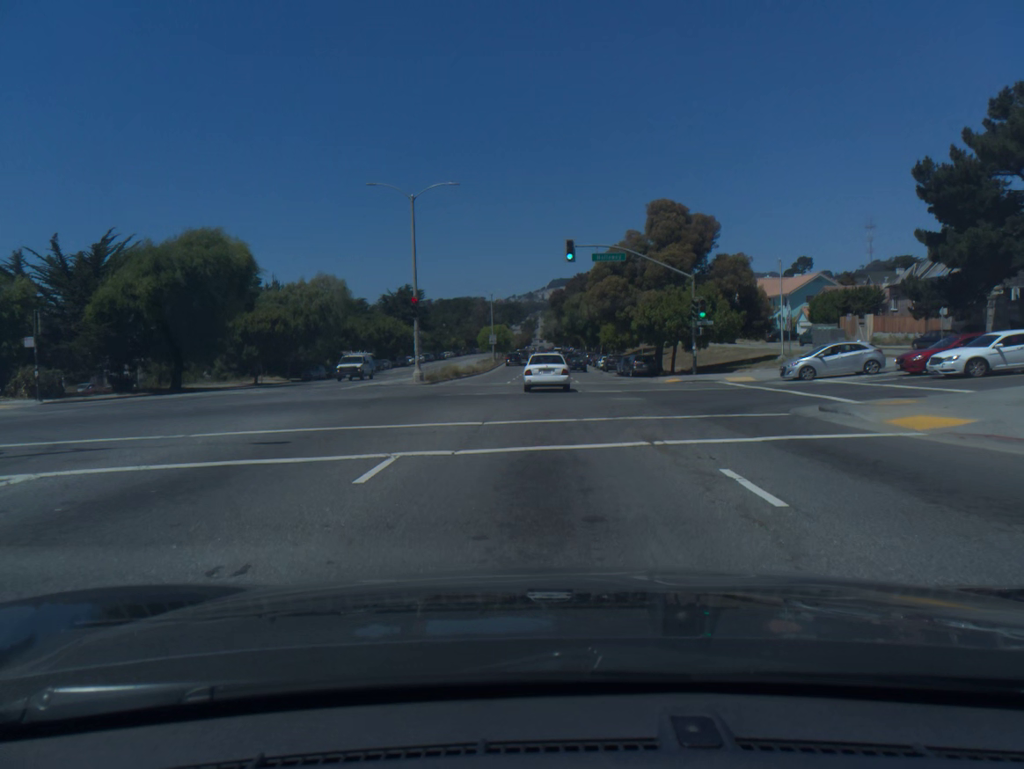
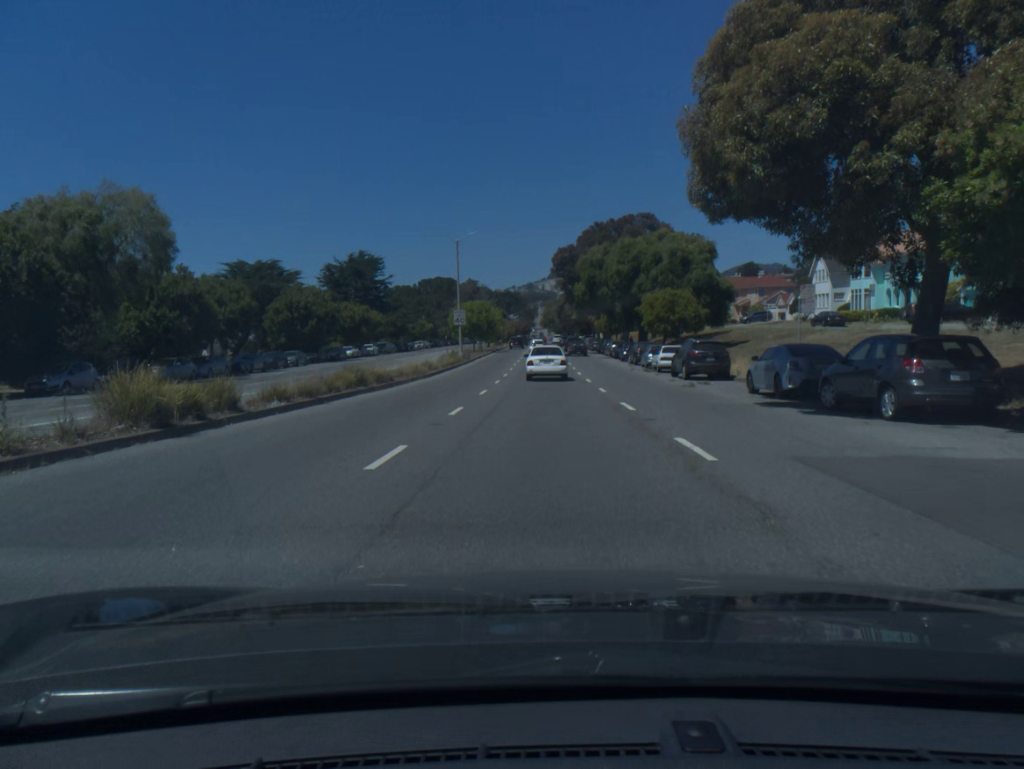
(0.0, +40.0) m; 0°
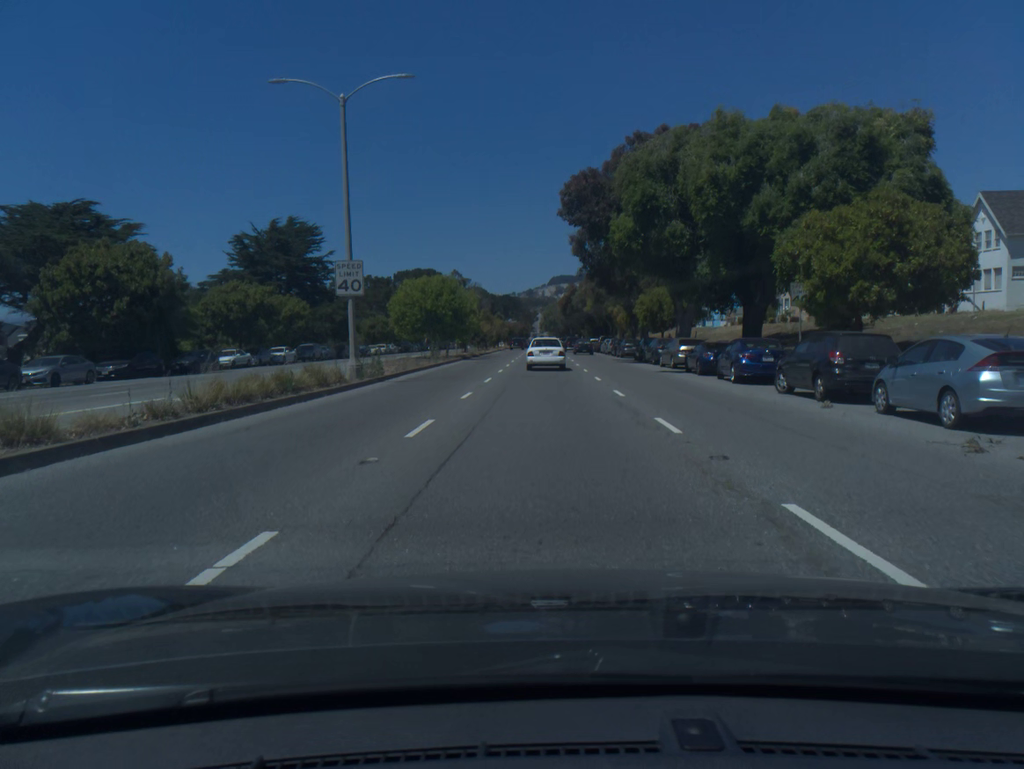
(0.0, +34.3) m; 0°
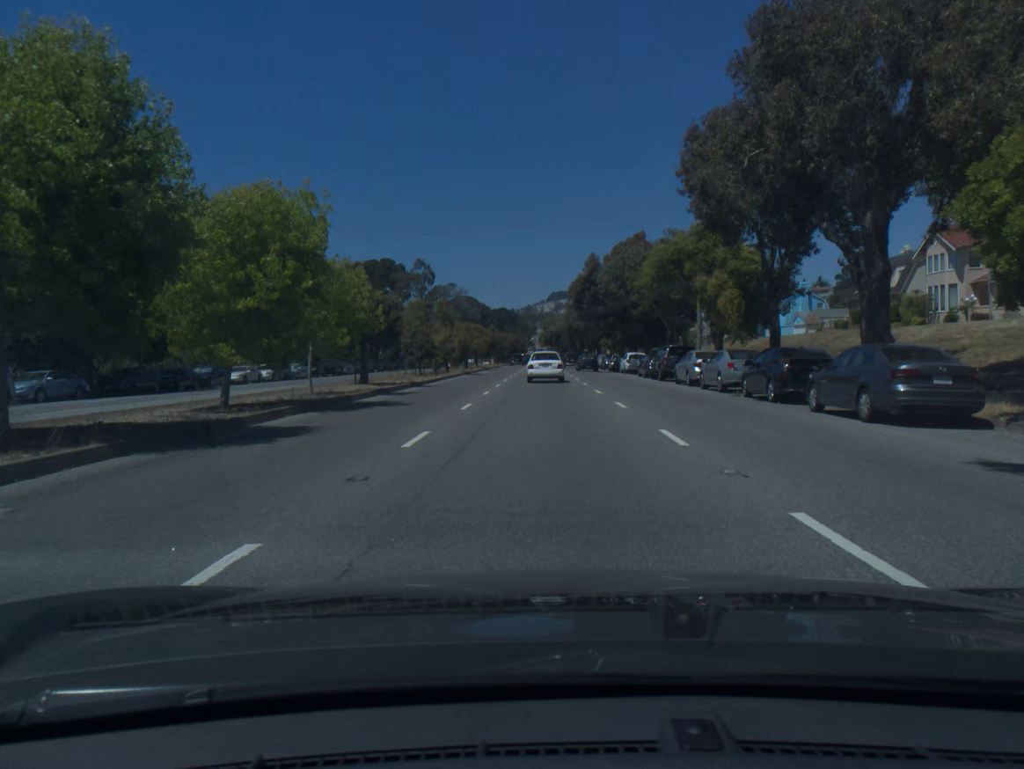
(+0.2, +44.0) m; 0°
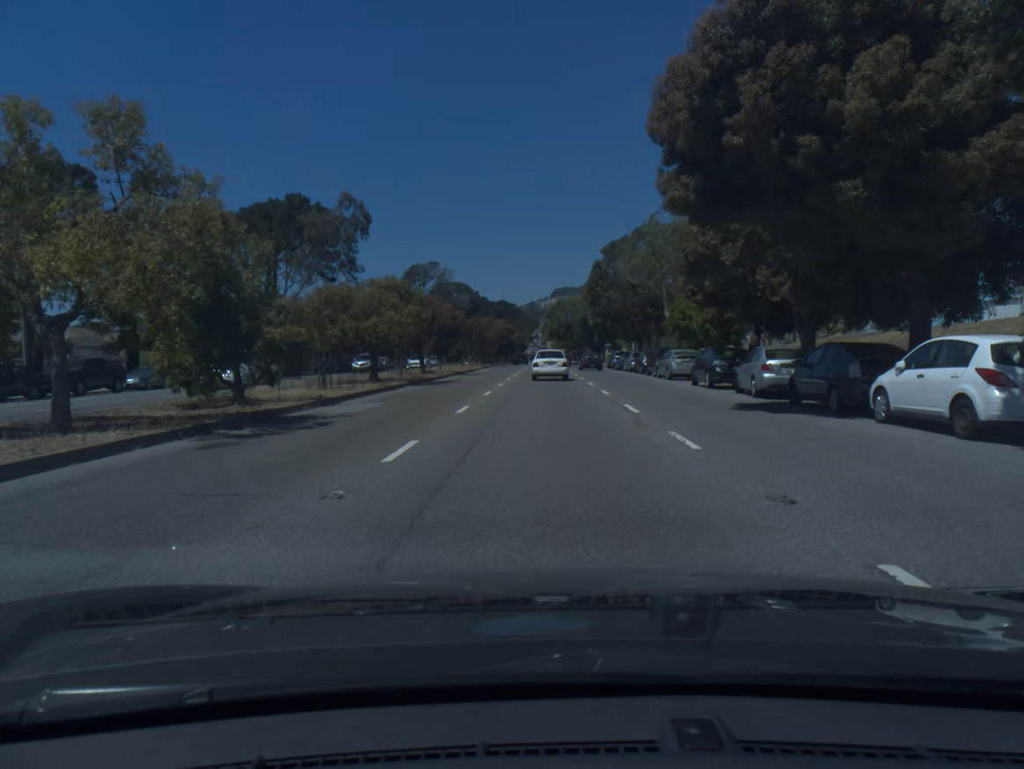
(-0.1, +44.7) m; 0°
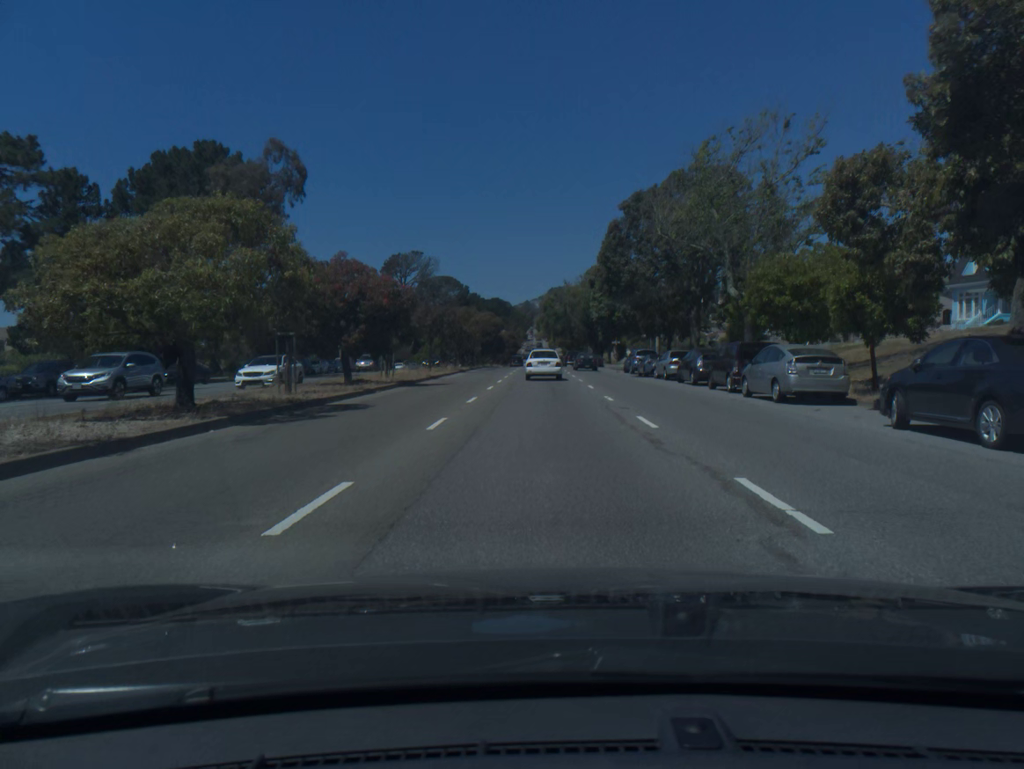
(0.0, +18.2) m; 0°
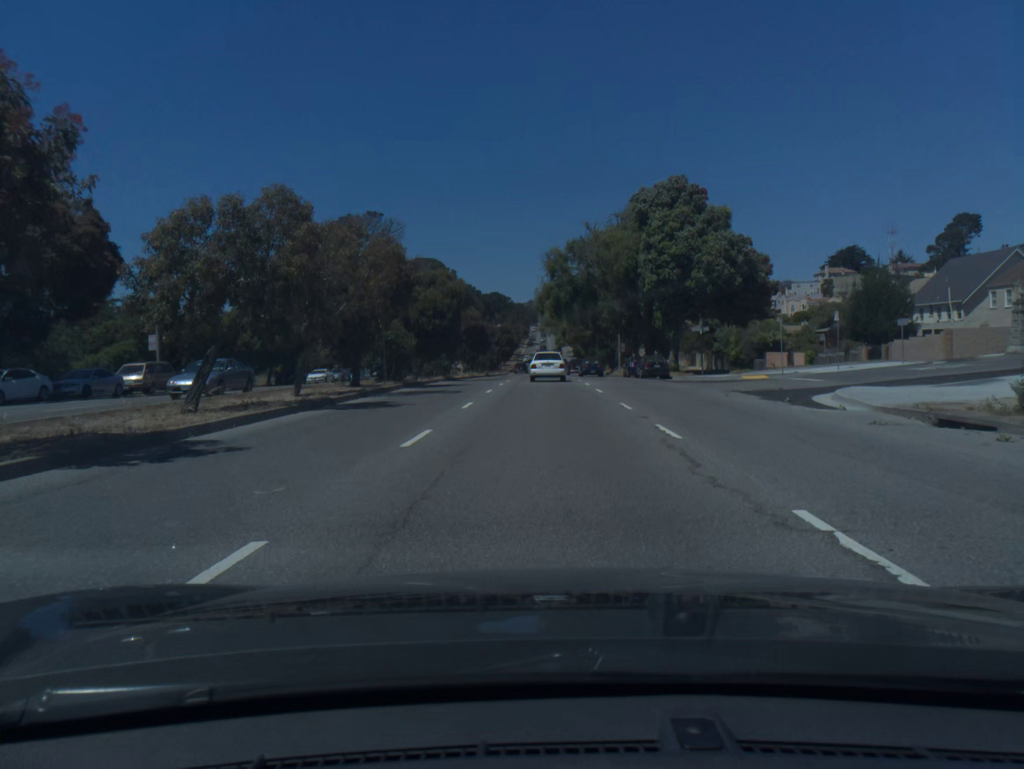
(-0.1, +46.1) m; 0°
